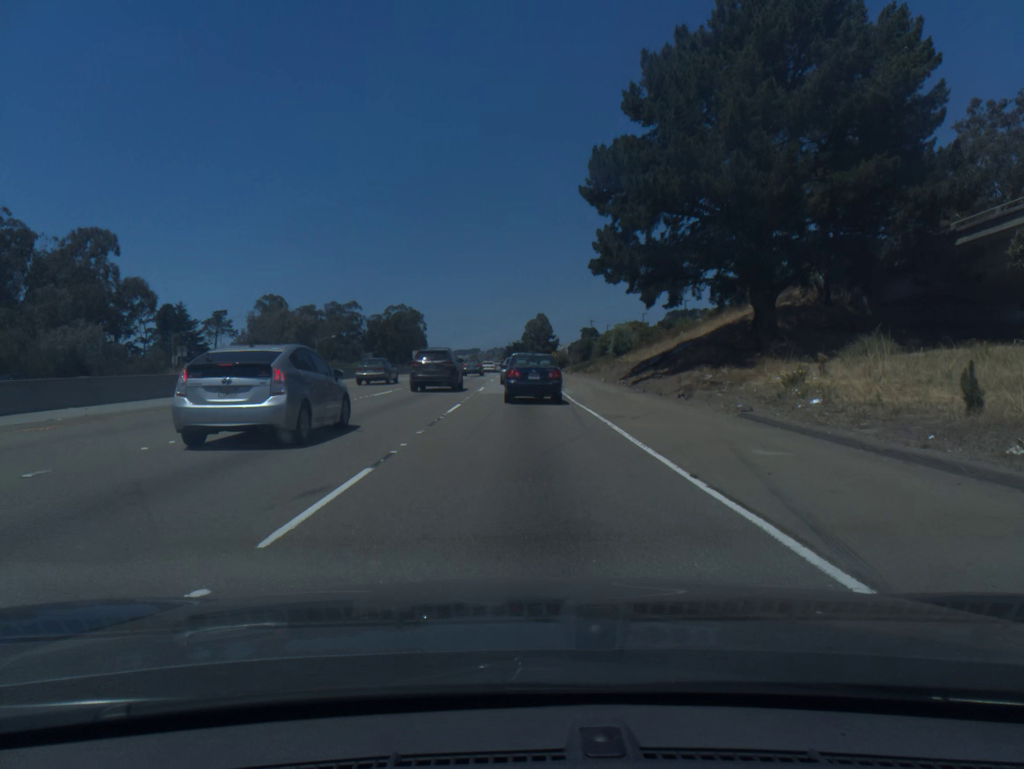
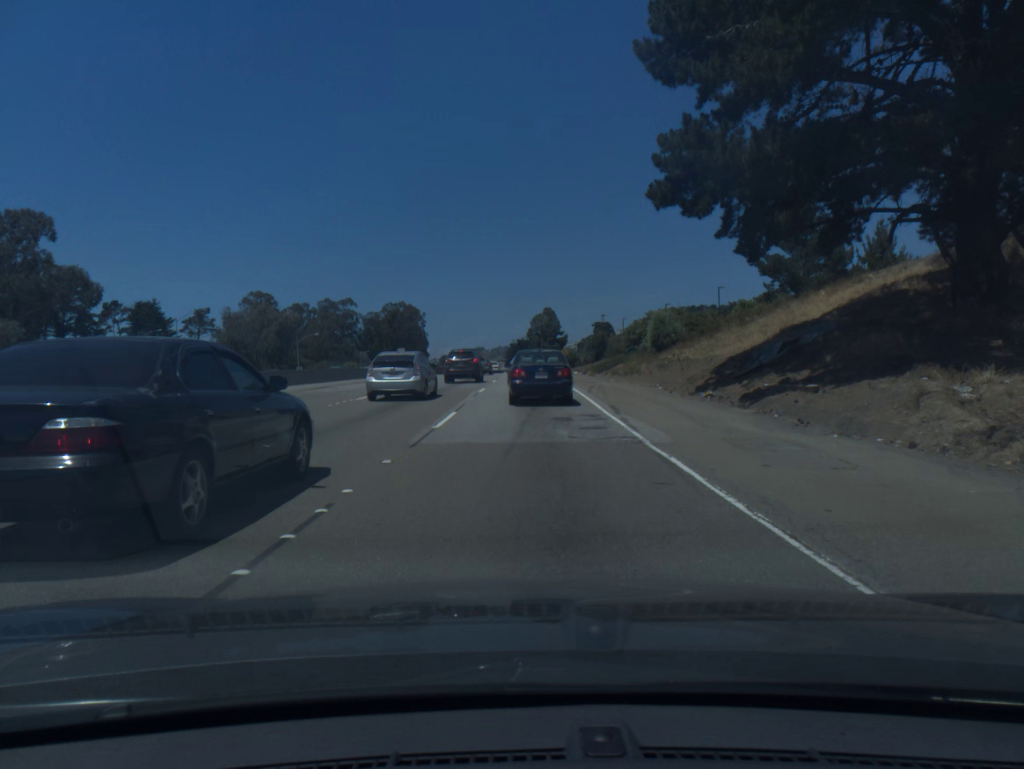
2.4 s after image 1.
(-0.1, +18.8) m; -1°
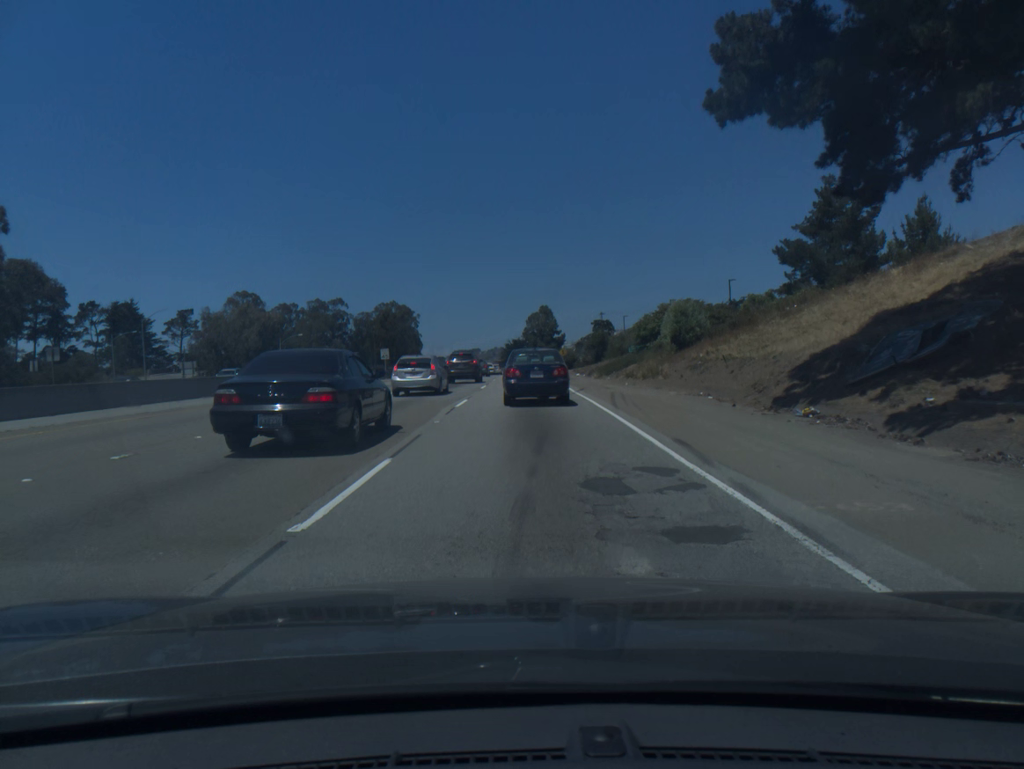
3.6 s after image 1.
(0.0, +8.7) m; +1°
